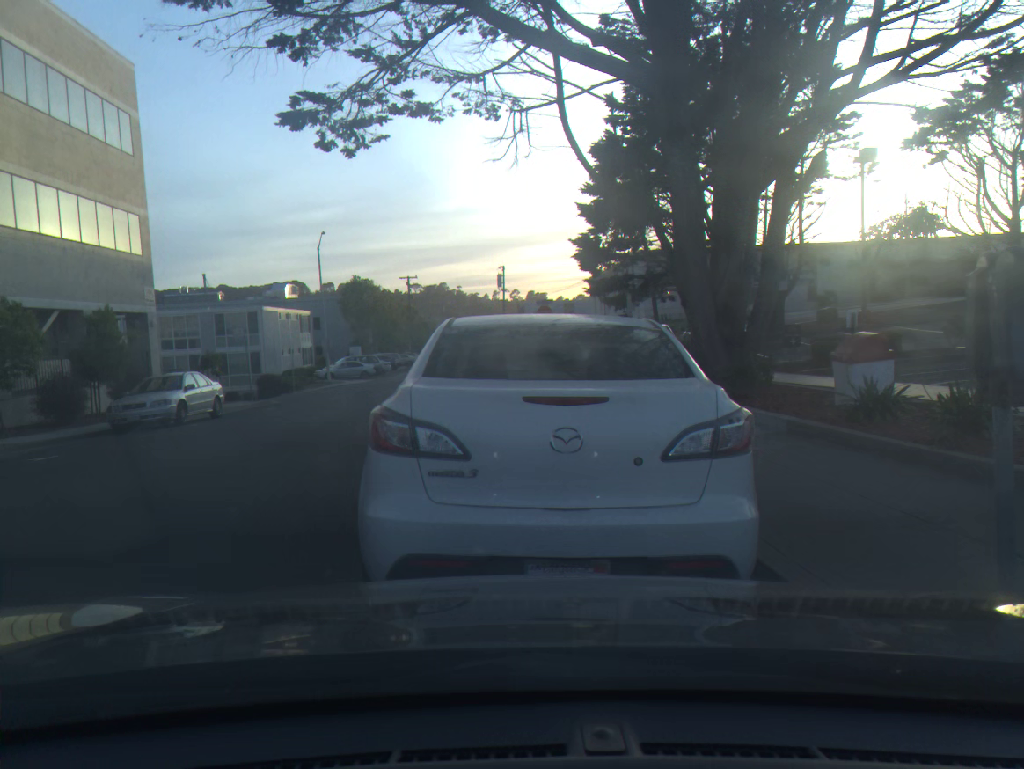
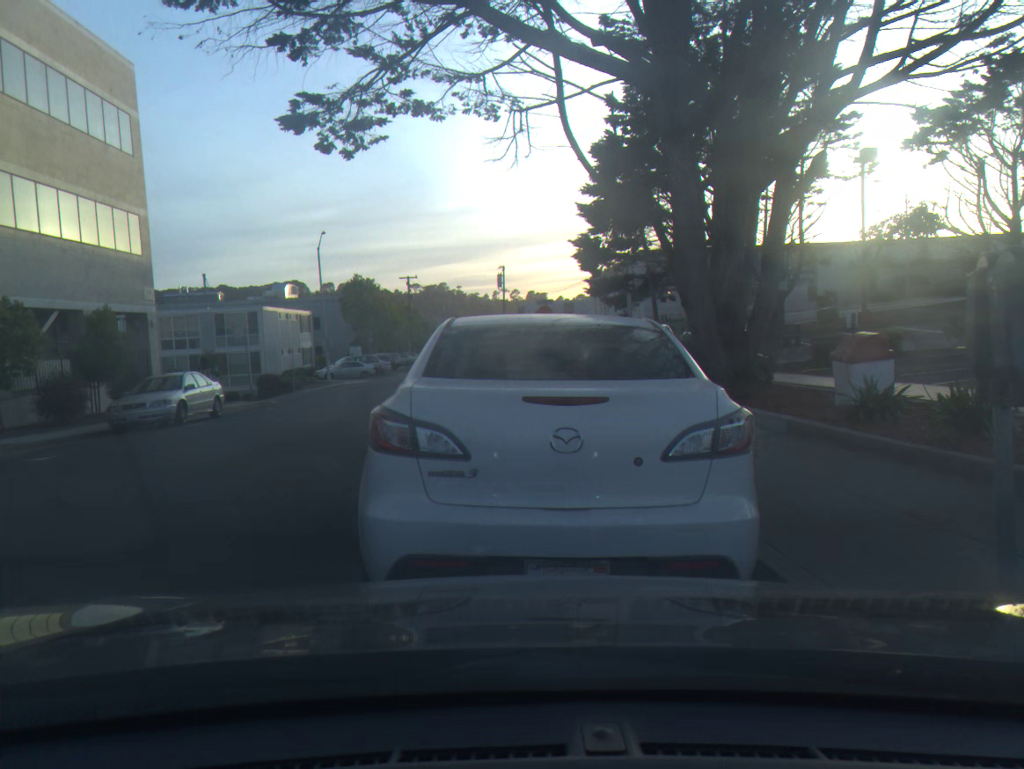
(0.0, 0.0) m; 0°
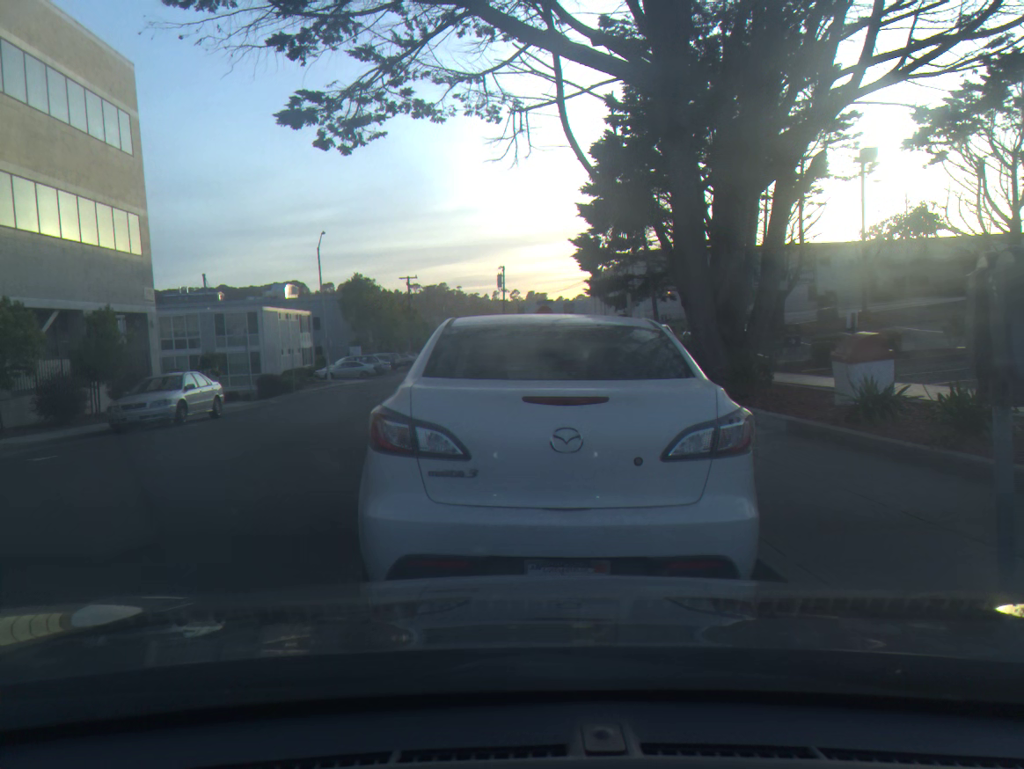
(0.0, 0.0) m; 0°
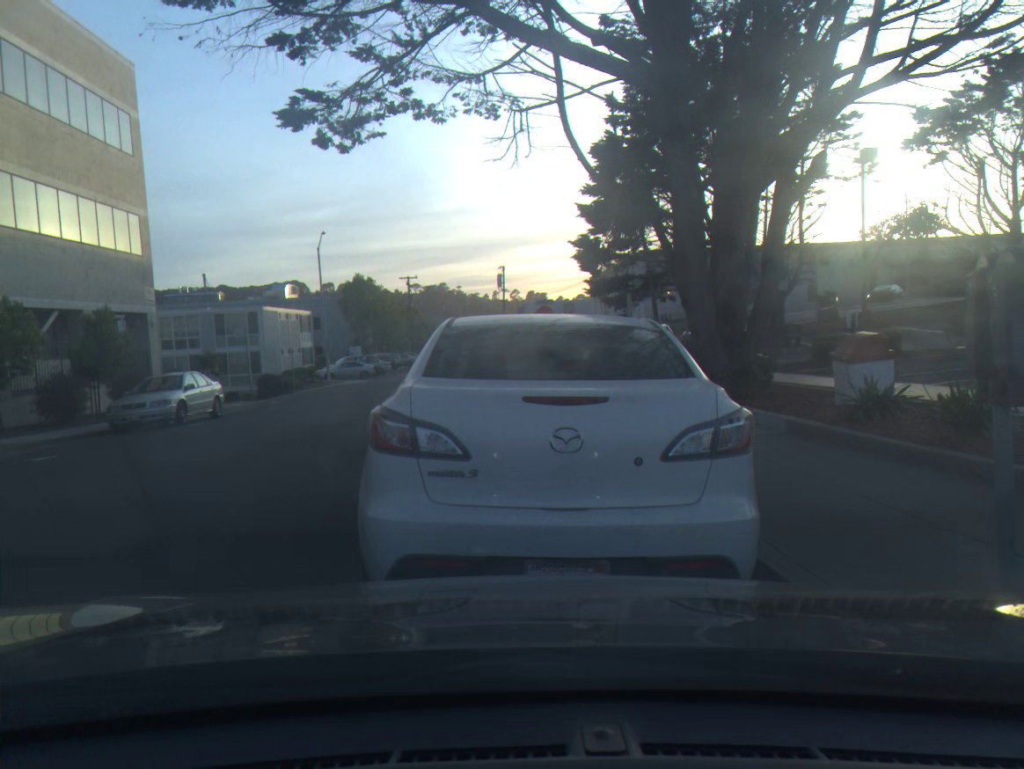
(0.0, 0.0) m; 0°
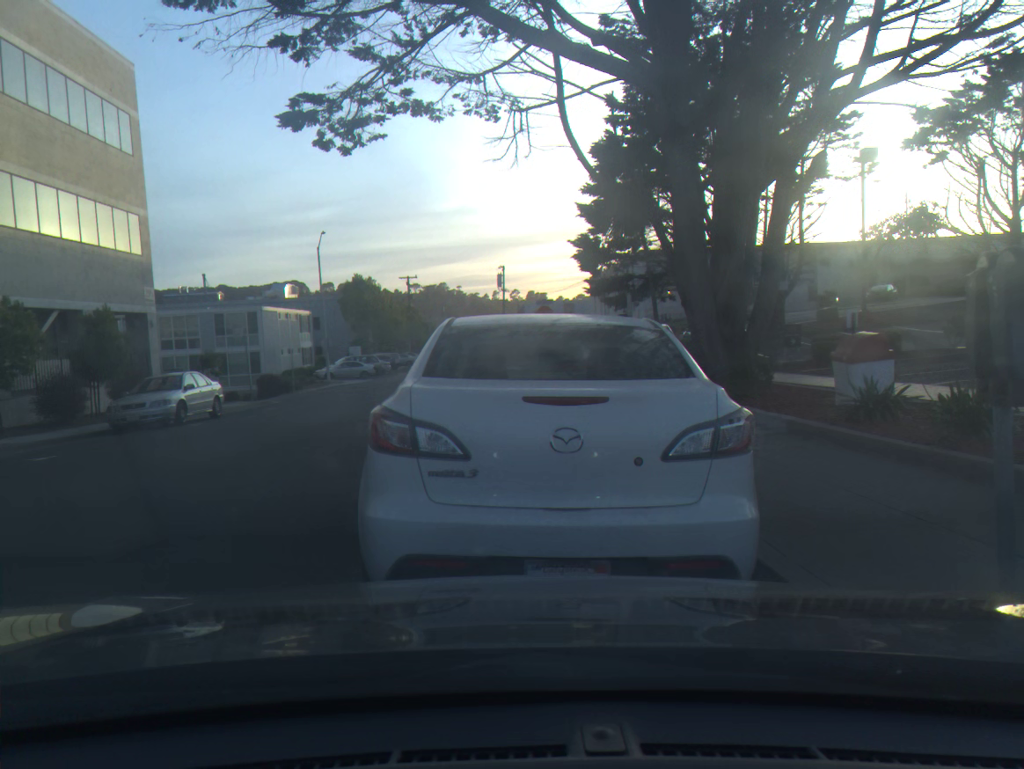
(0.0, 0.0) m; 0°
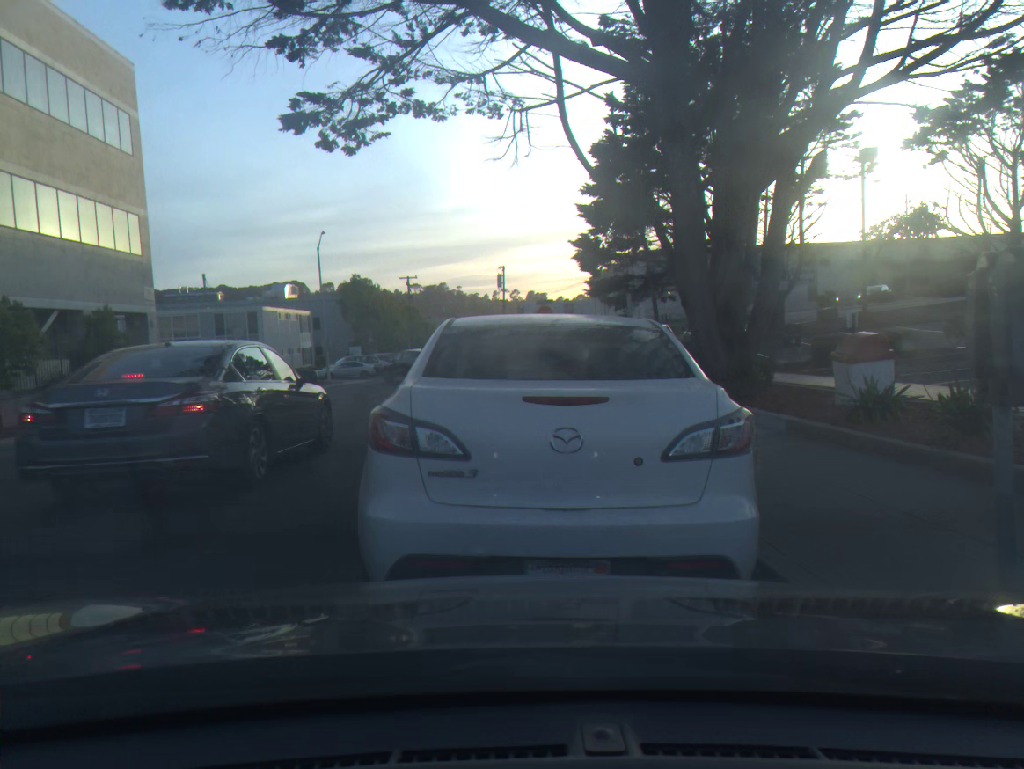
(0.0, 0.0) m; 0°
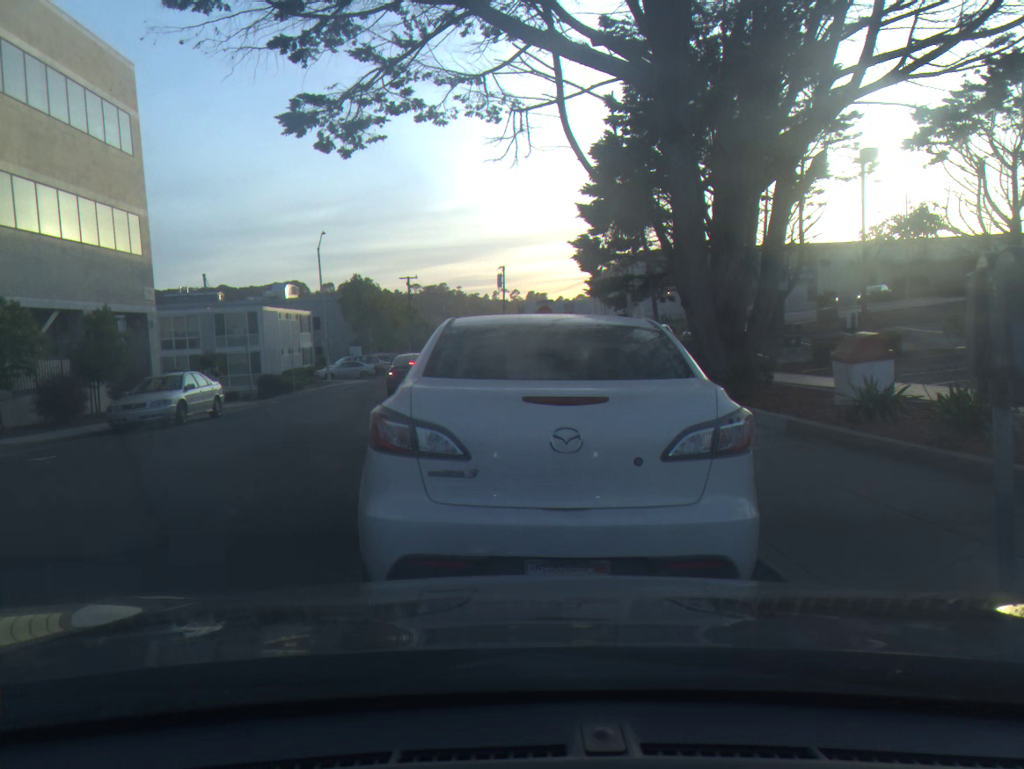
(0.0, 0.0) m; 0°
